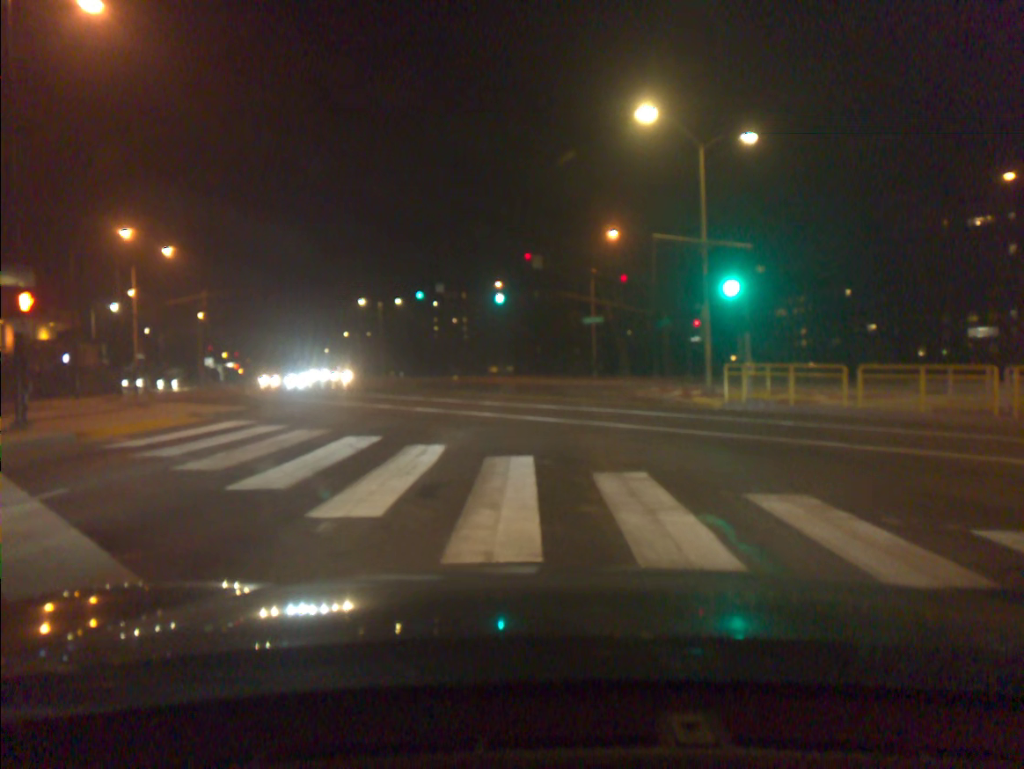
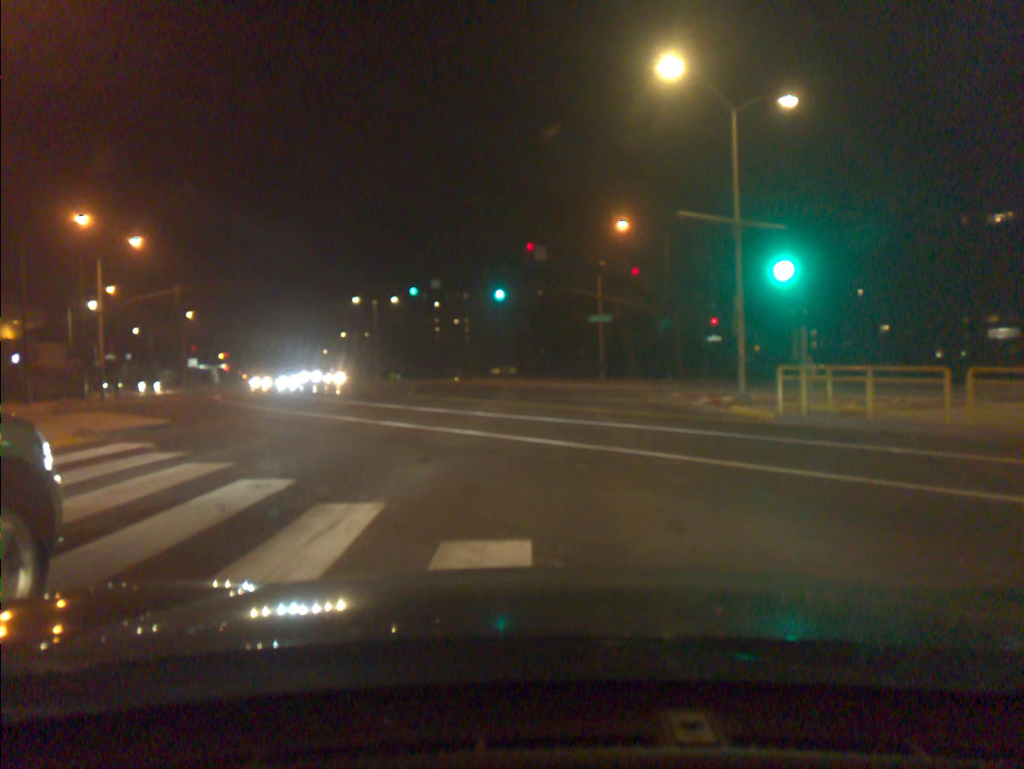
(-0.1, +4.5) m; -1°
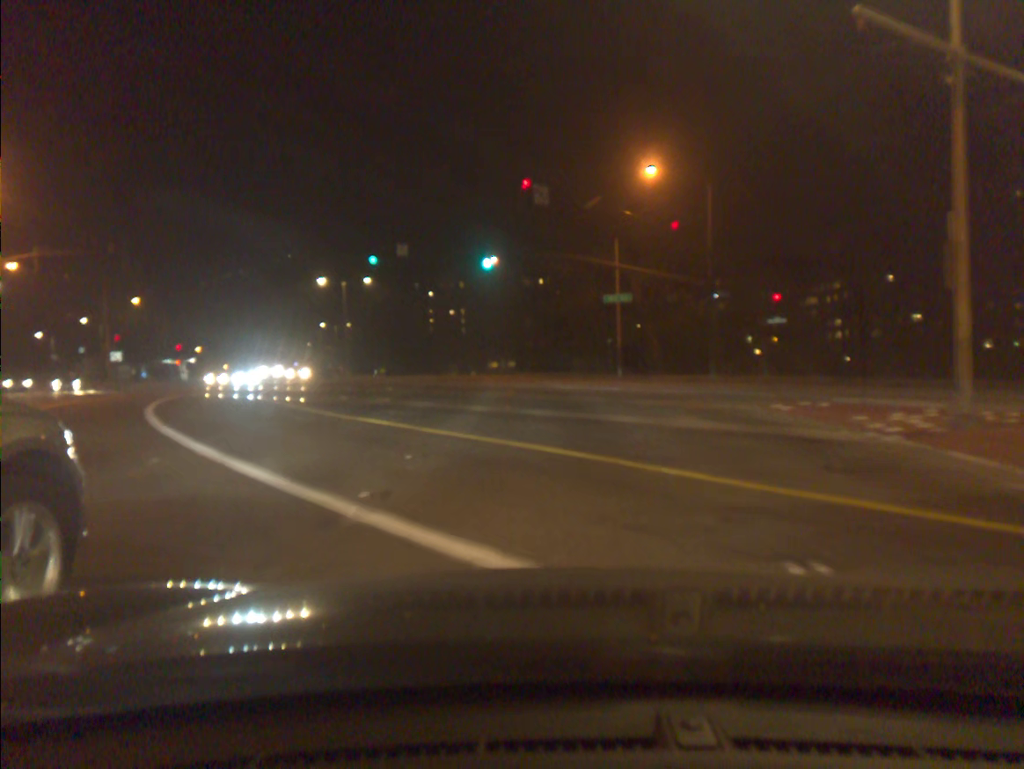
(+0.1, +13.5) m; 0°
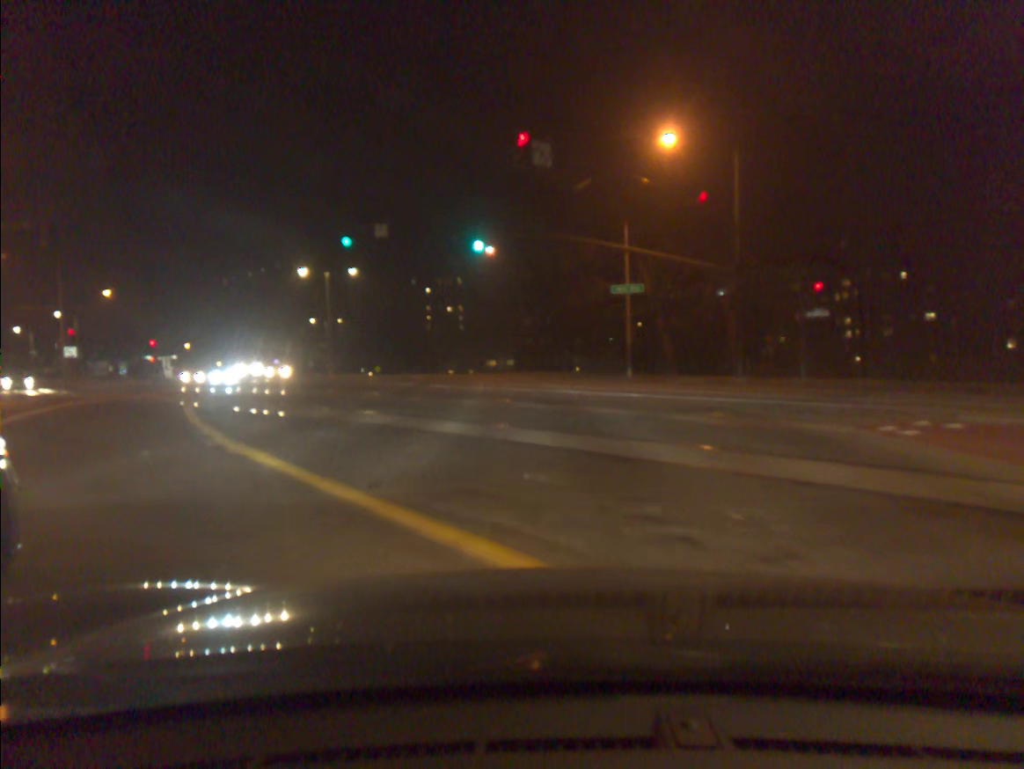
(0.0, +5.9) m; 0°
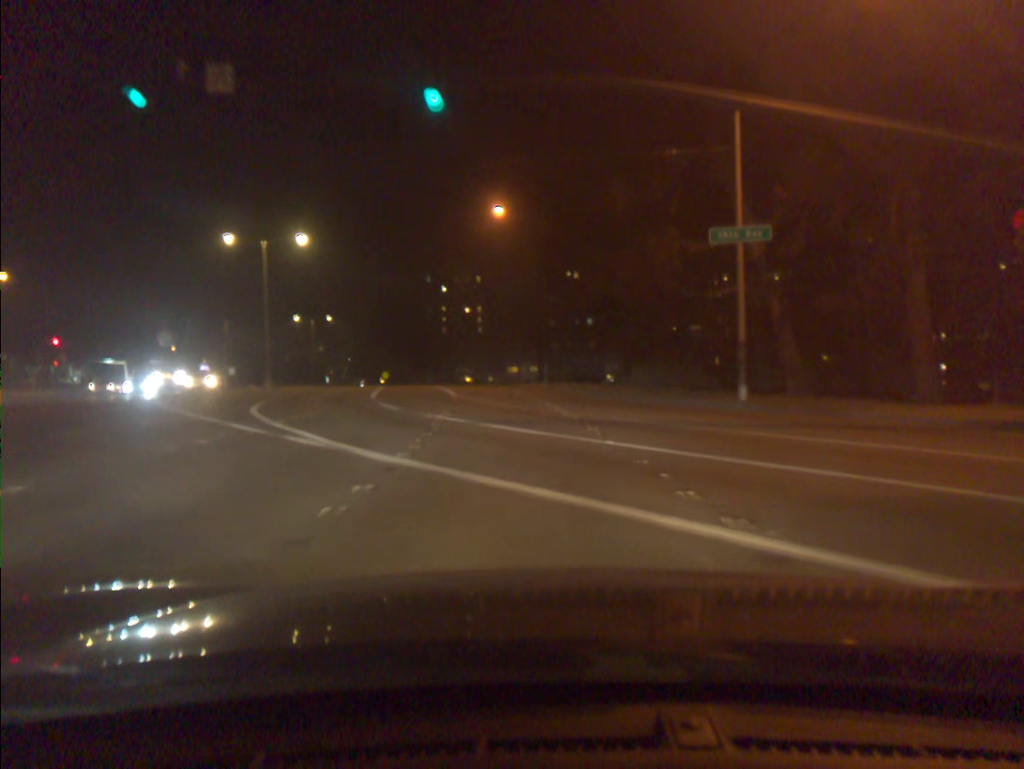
(-0.3, +21.1) m; -2°
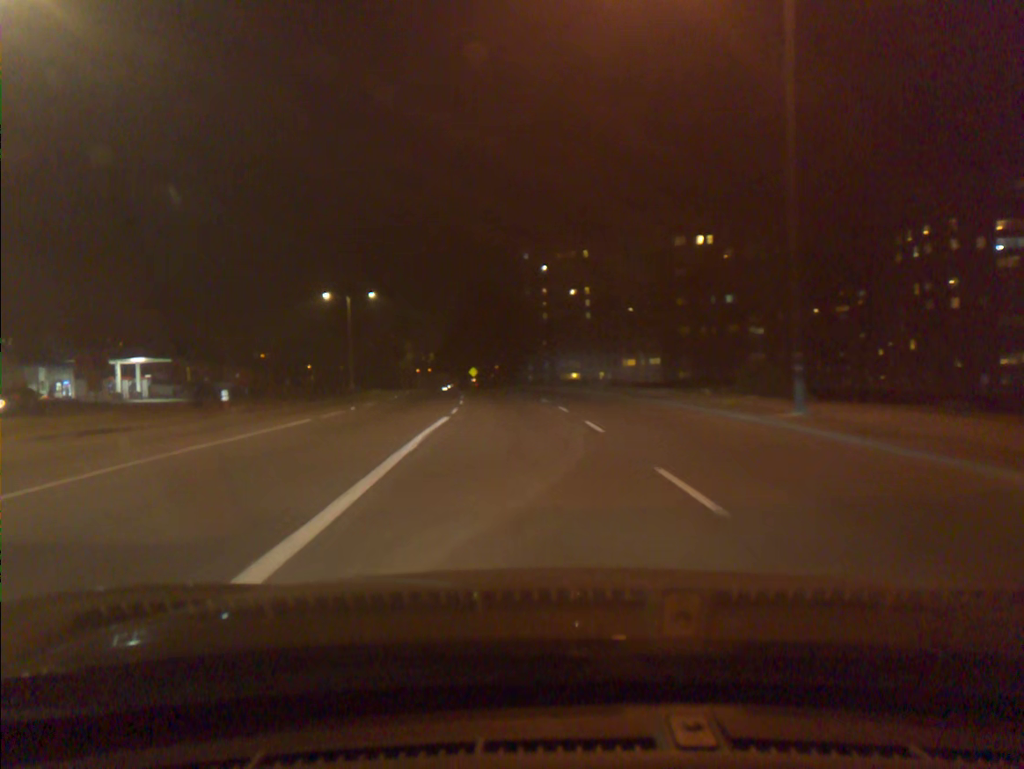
(-2.3, +35.1) m; -8°
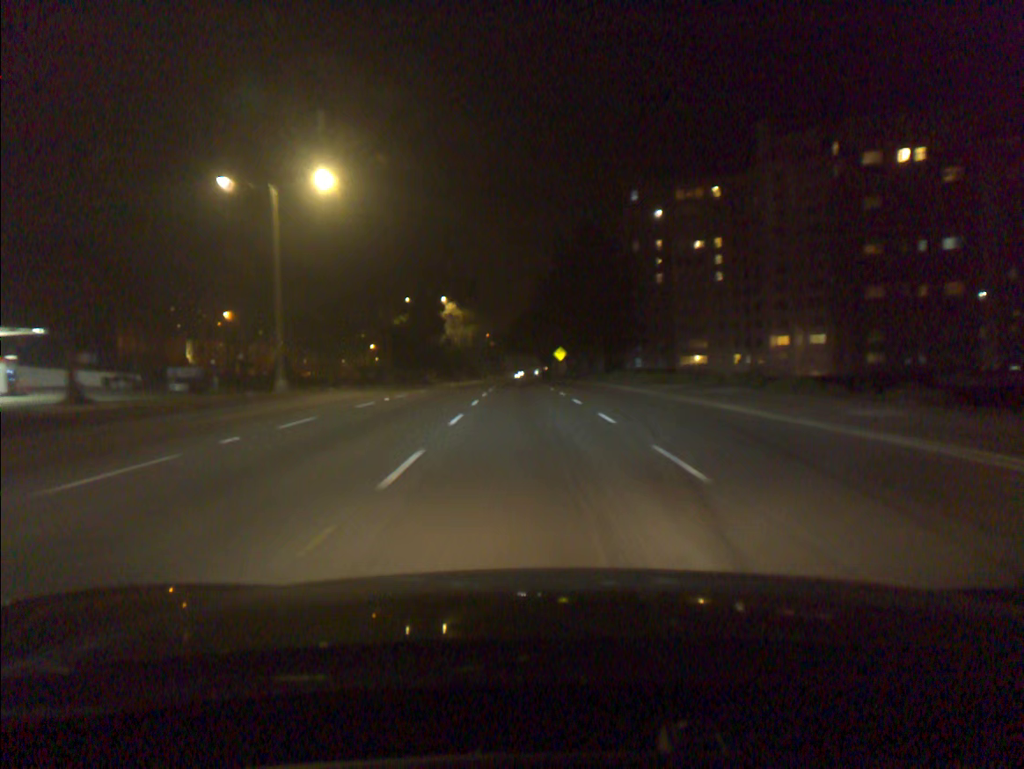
(-2.8, +42.7) m; -7°
